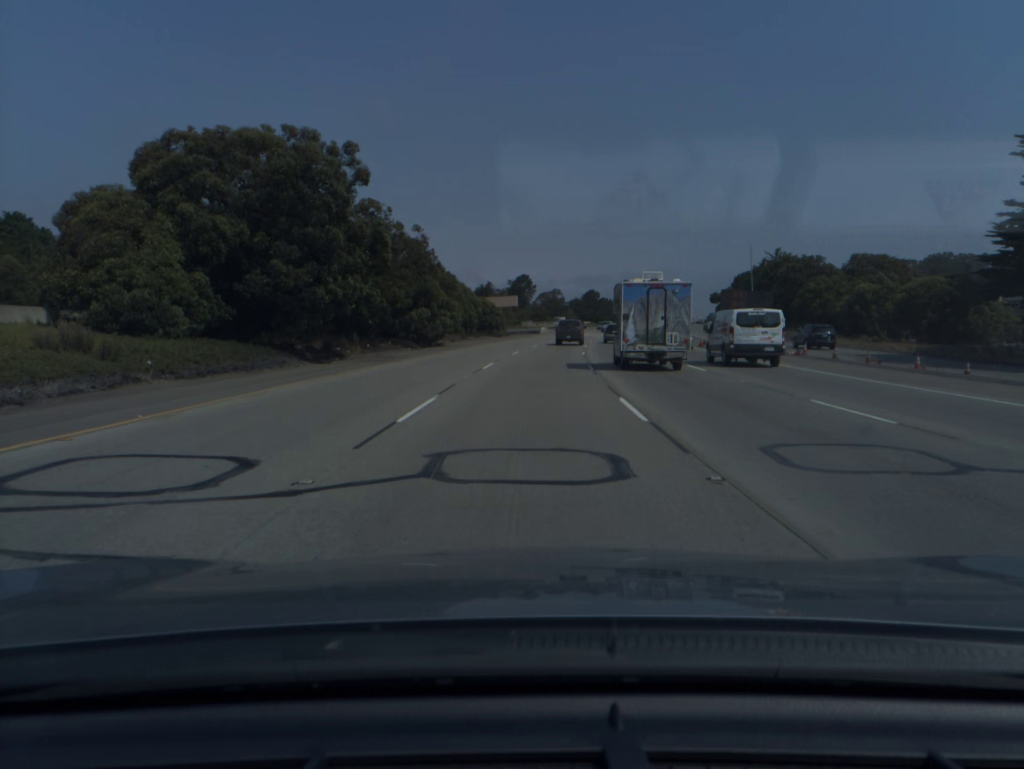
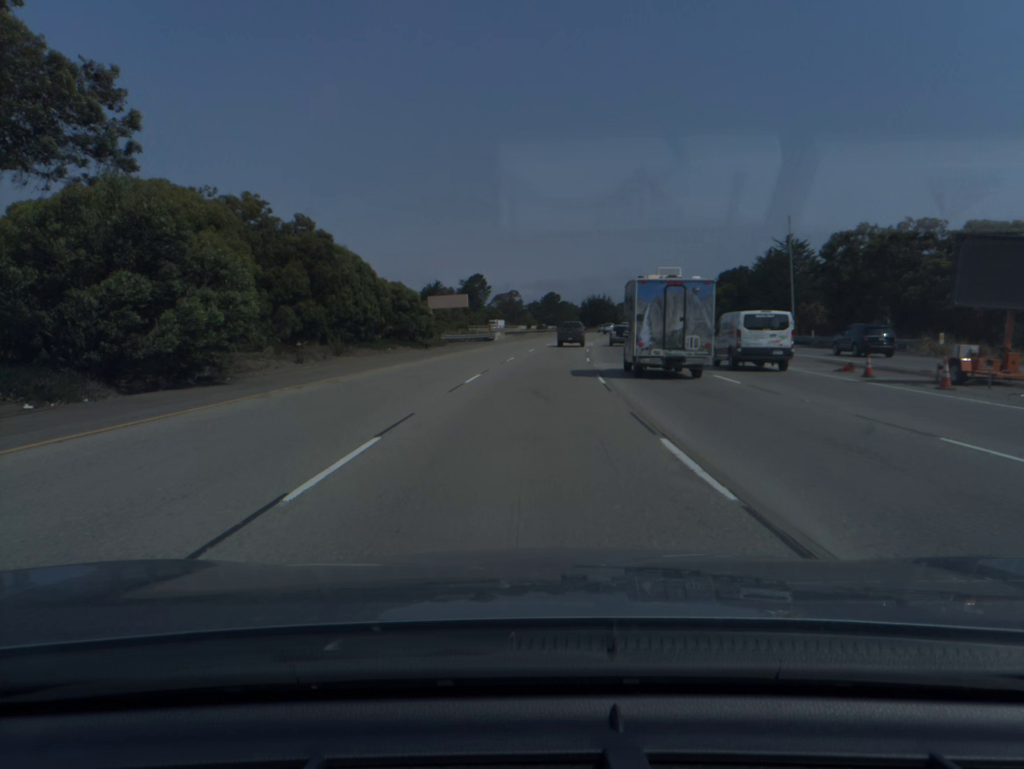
(+0.9, +34.4) m; +3°
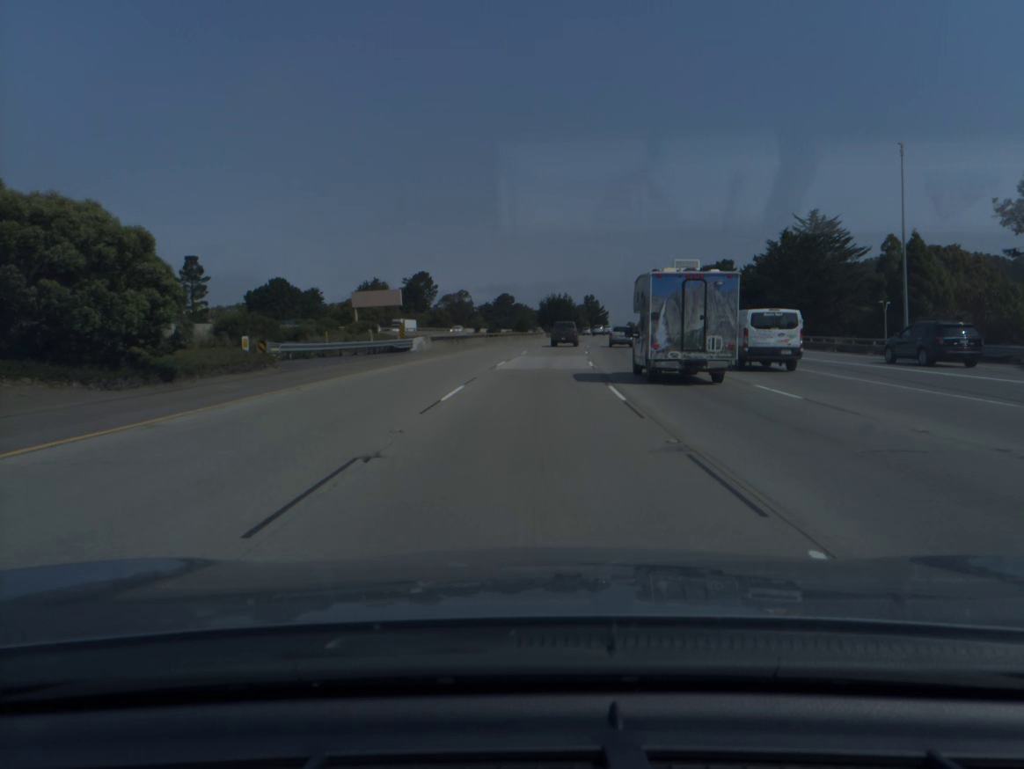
(+1.0, +34.4) m; +3°
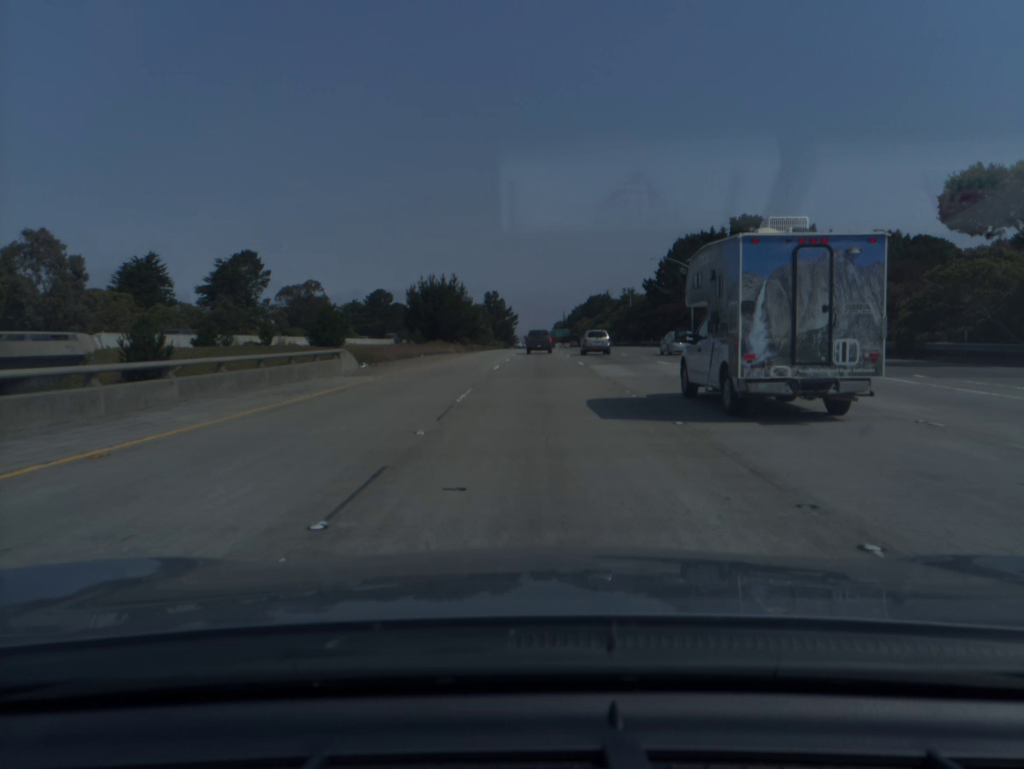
(+6.0, +86.2) m; +7°
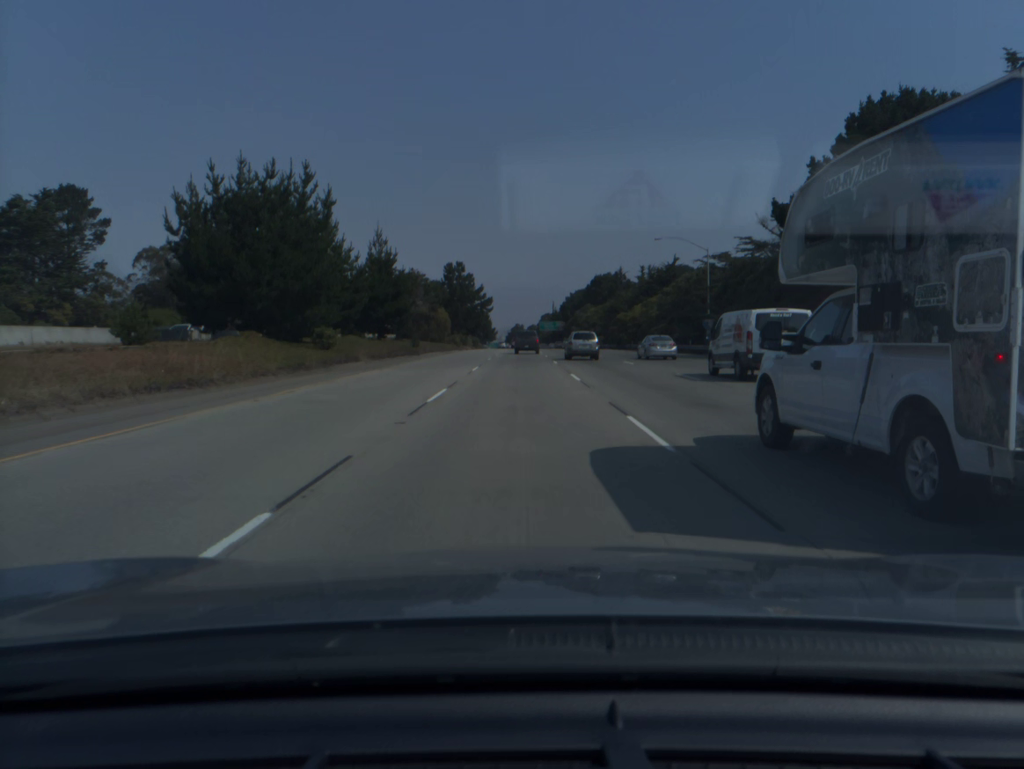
(+1.4, +69.8) m; +1°
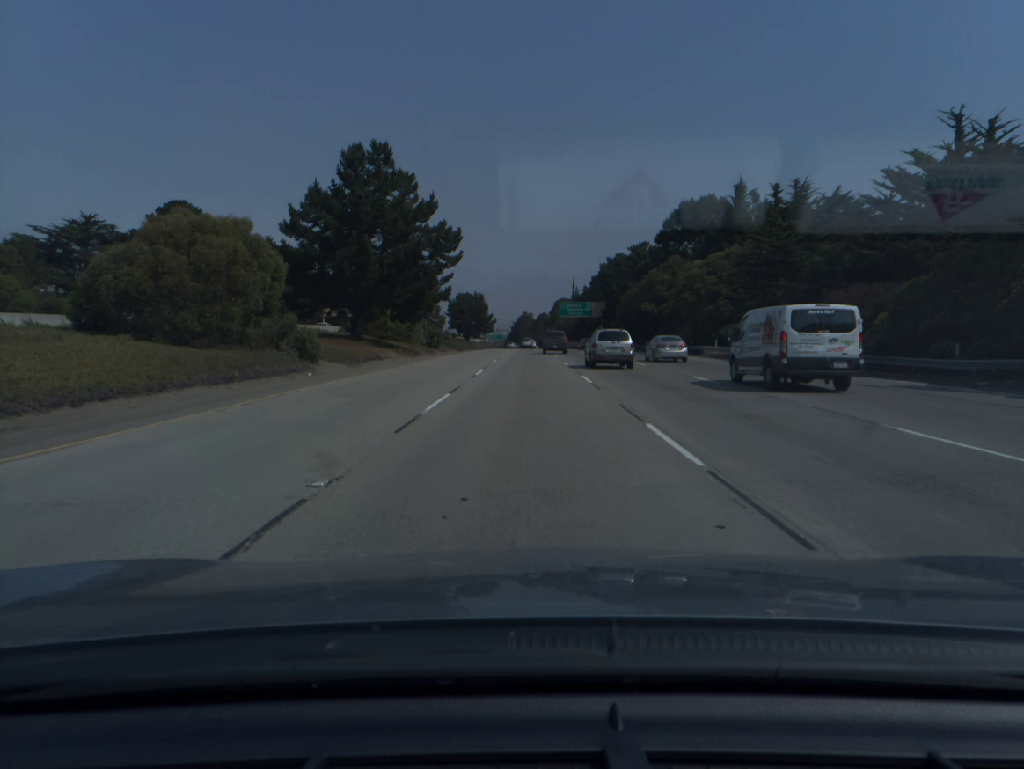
(-0.5, +88.7) m; -1°
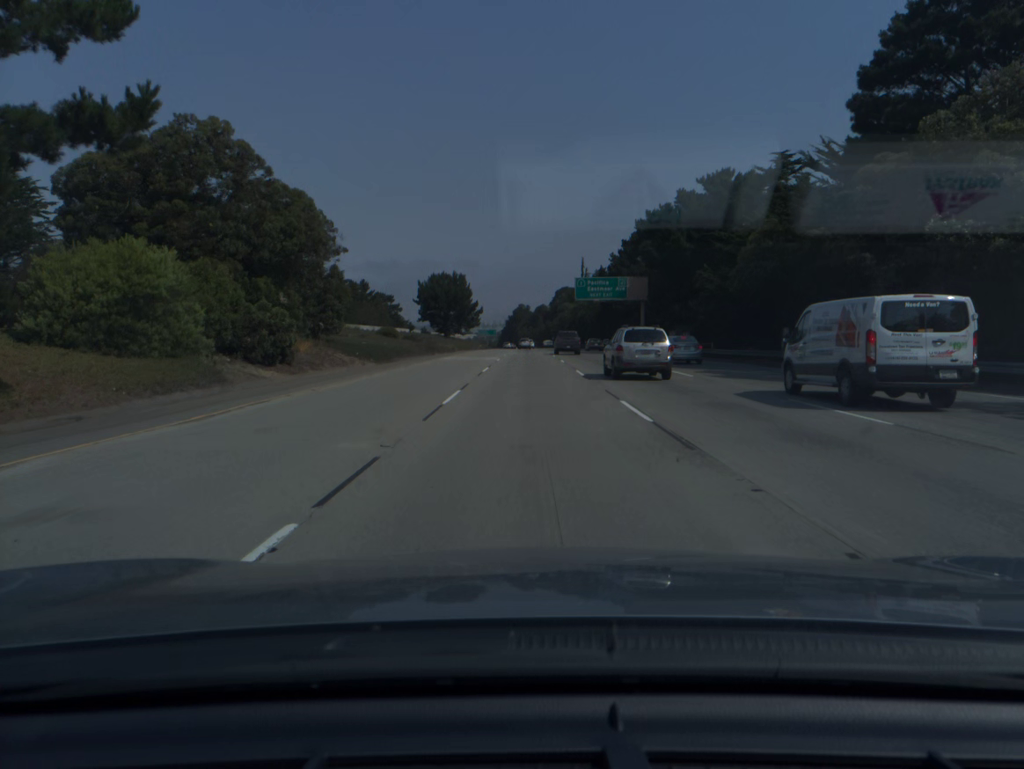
(0.0, +54.0) m; 0°
